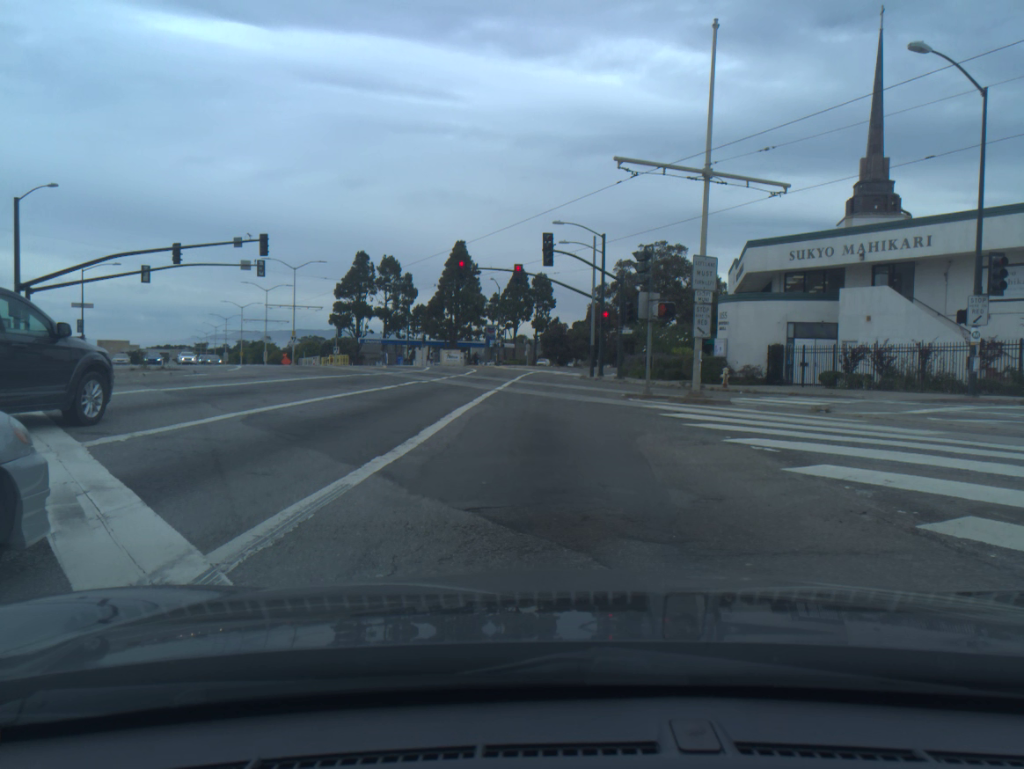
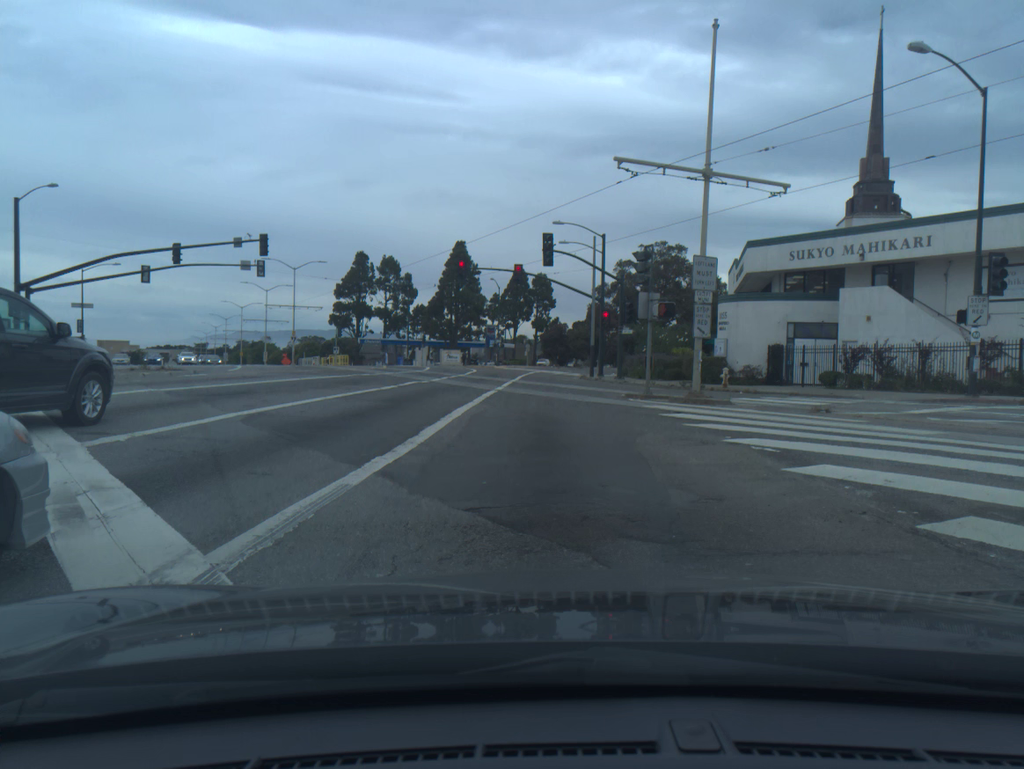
(0.0, 0.0) m; 0°
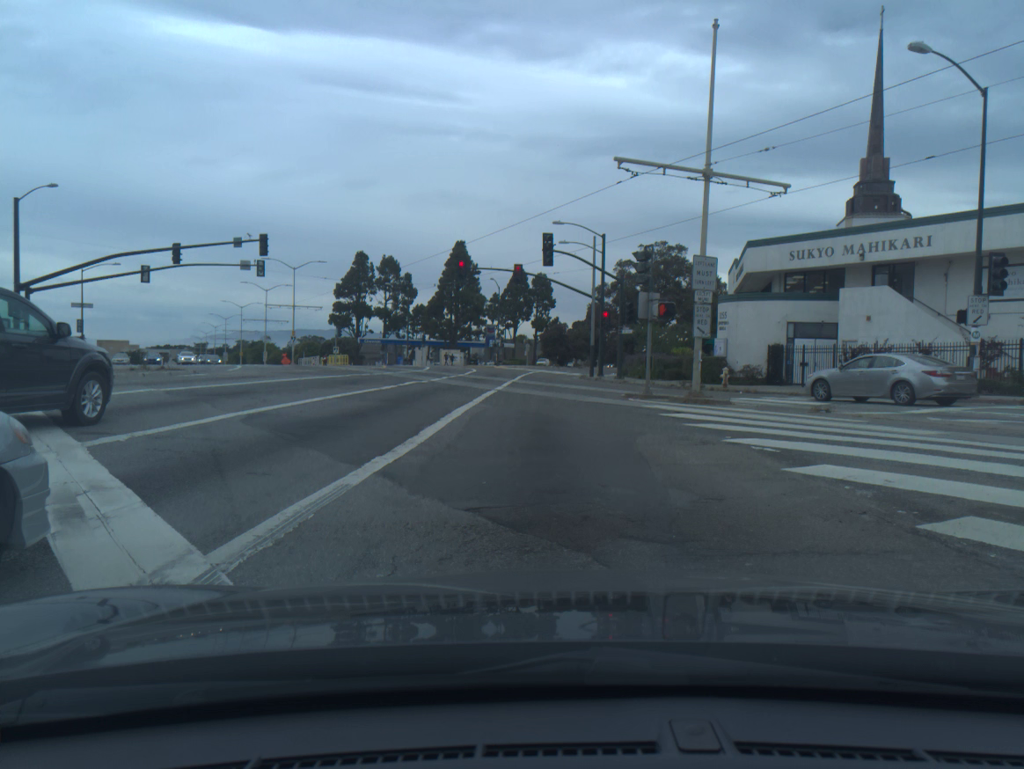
(0.0, 0.0) m; 0°
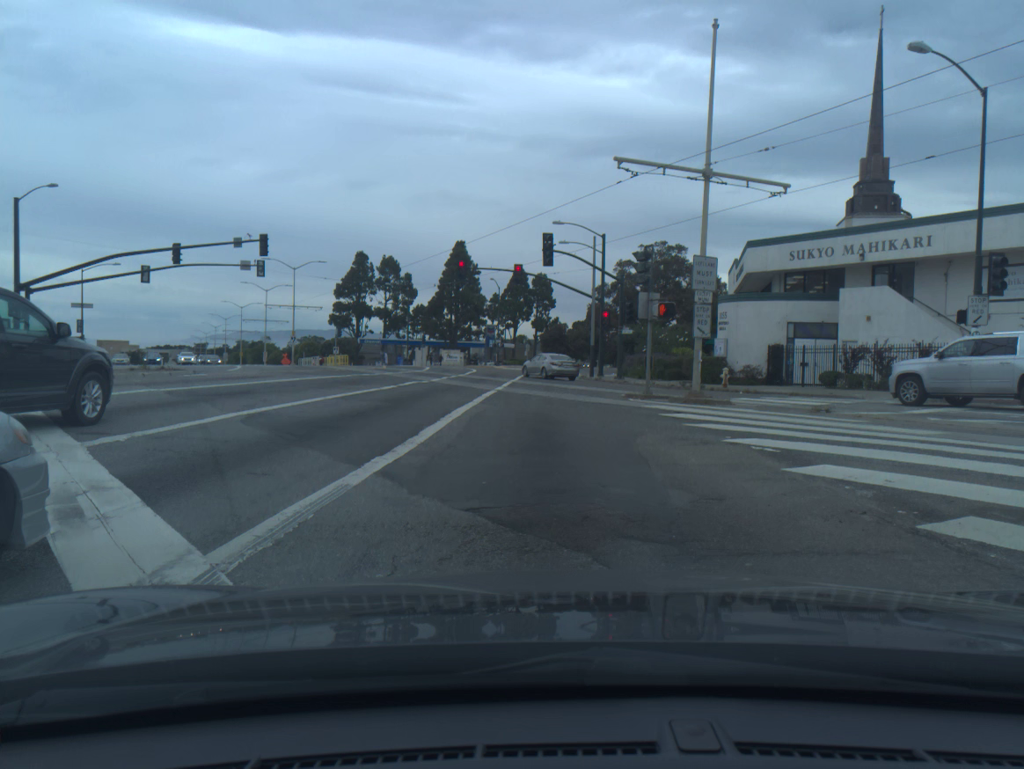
(0.0, 0.0) m; 0°
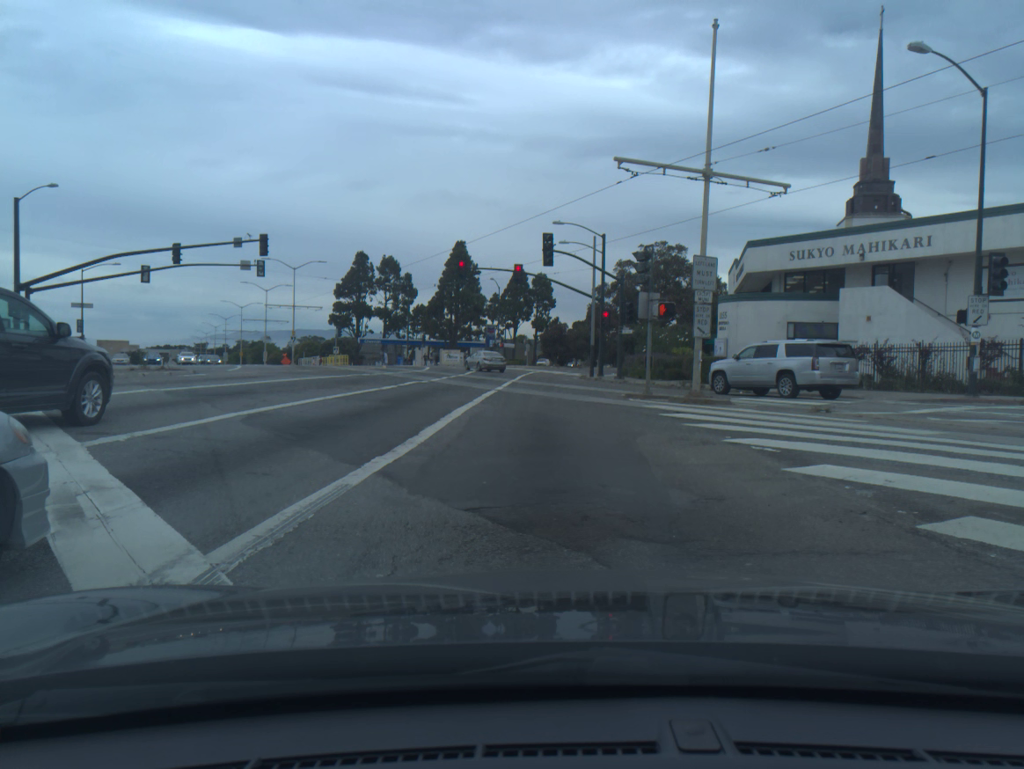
(0.0, 0.0) m; 0°
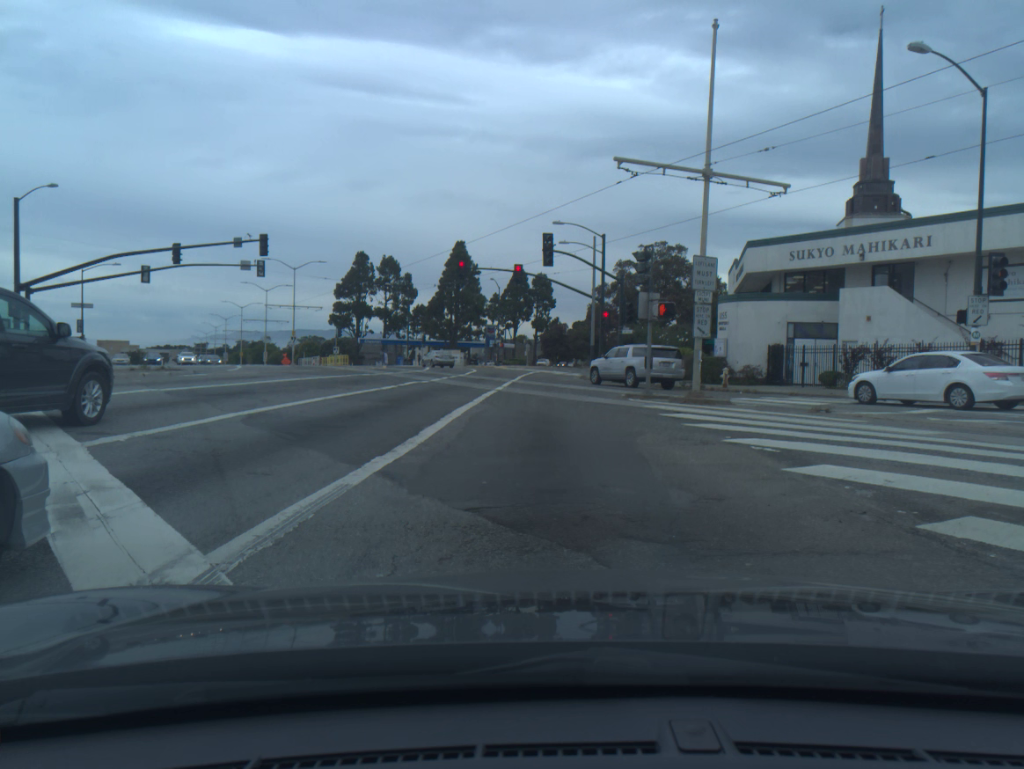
(0.0, 0.0) m; 0°
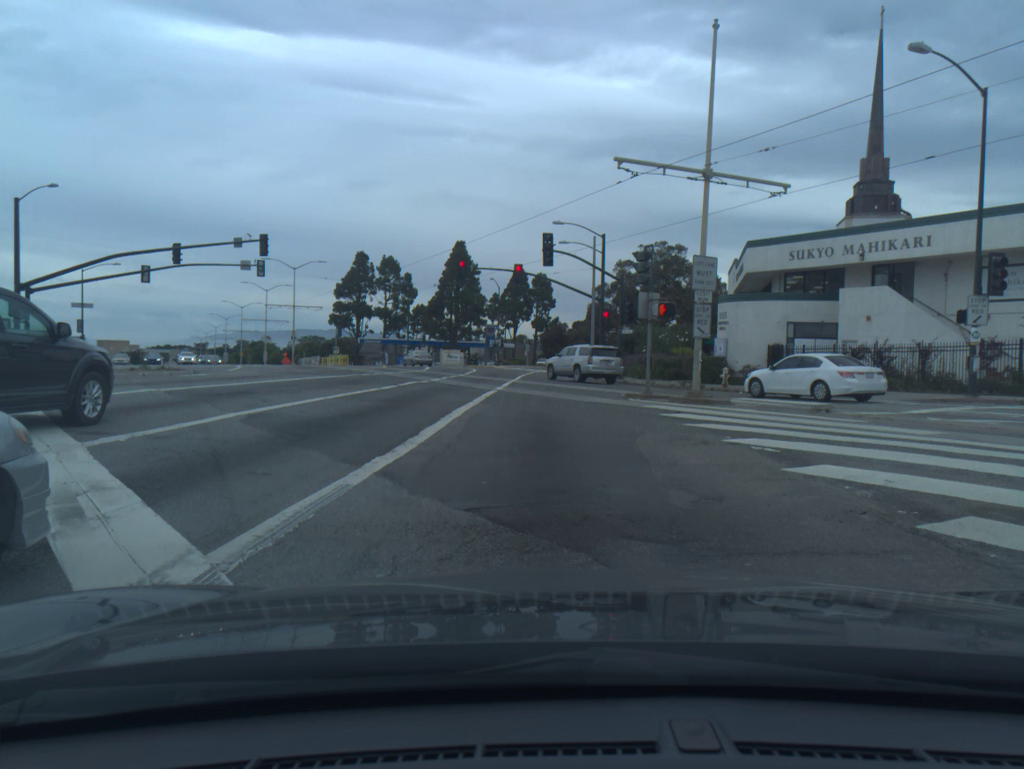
(0.0, 0.0) m; 0°
